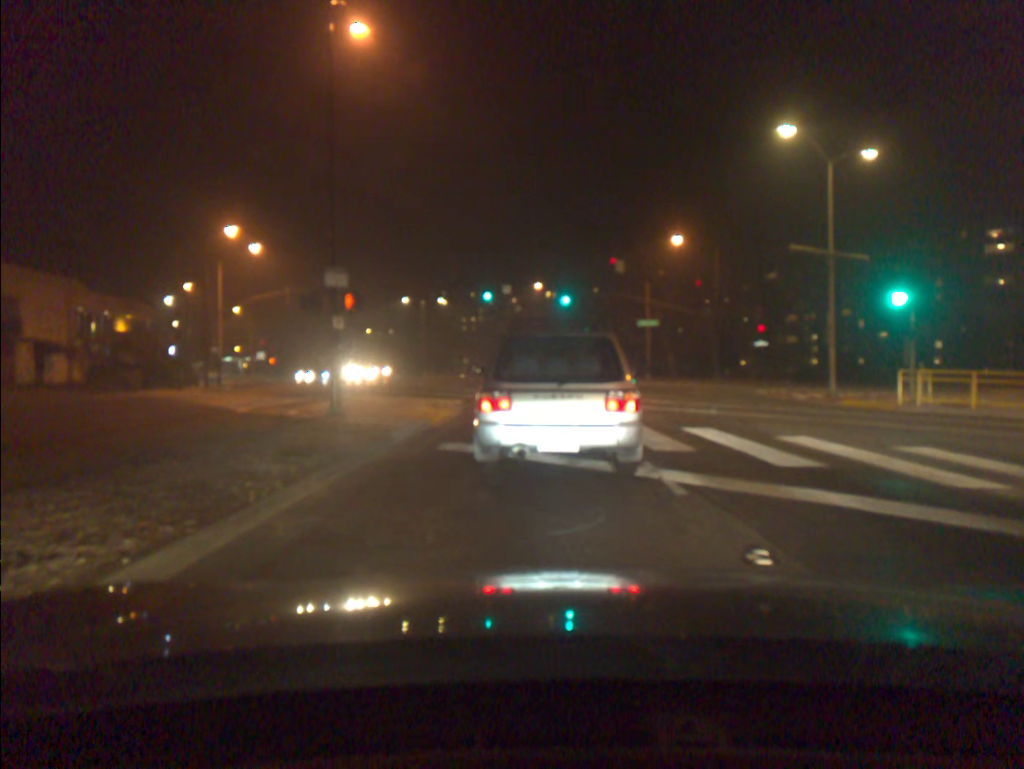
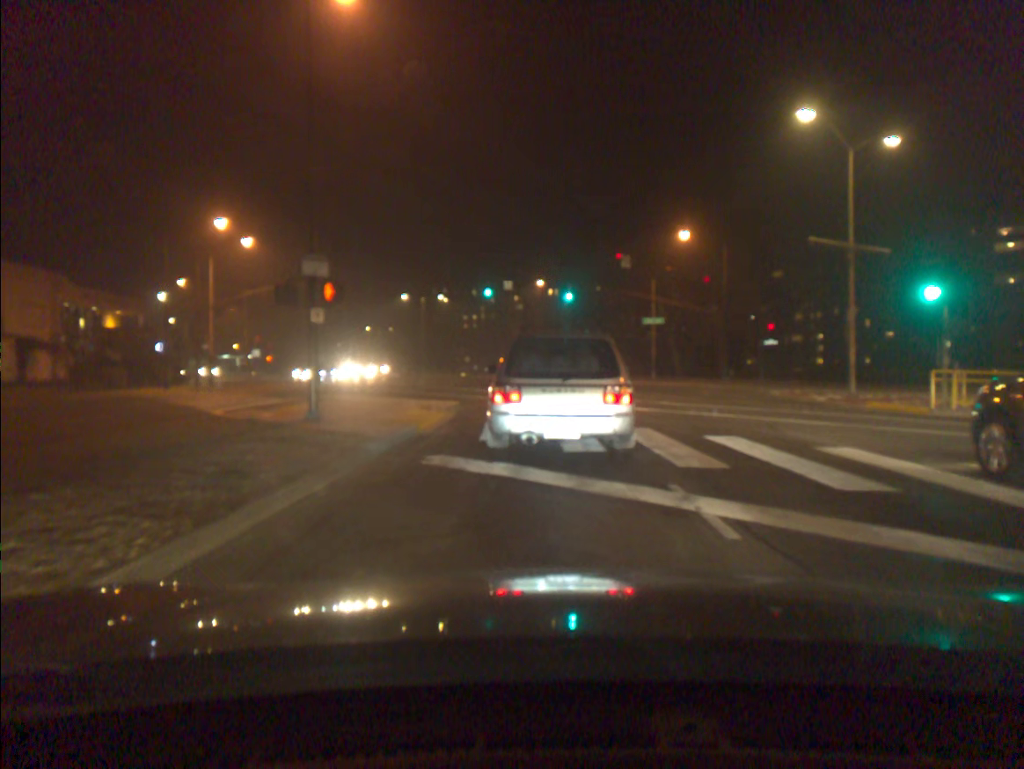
(0.0, +1.7) m; -1°
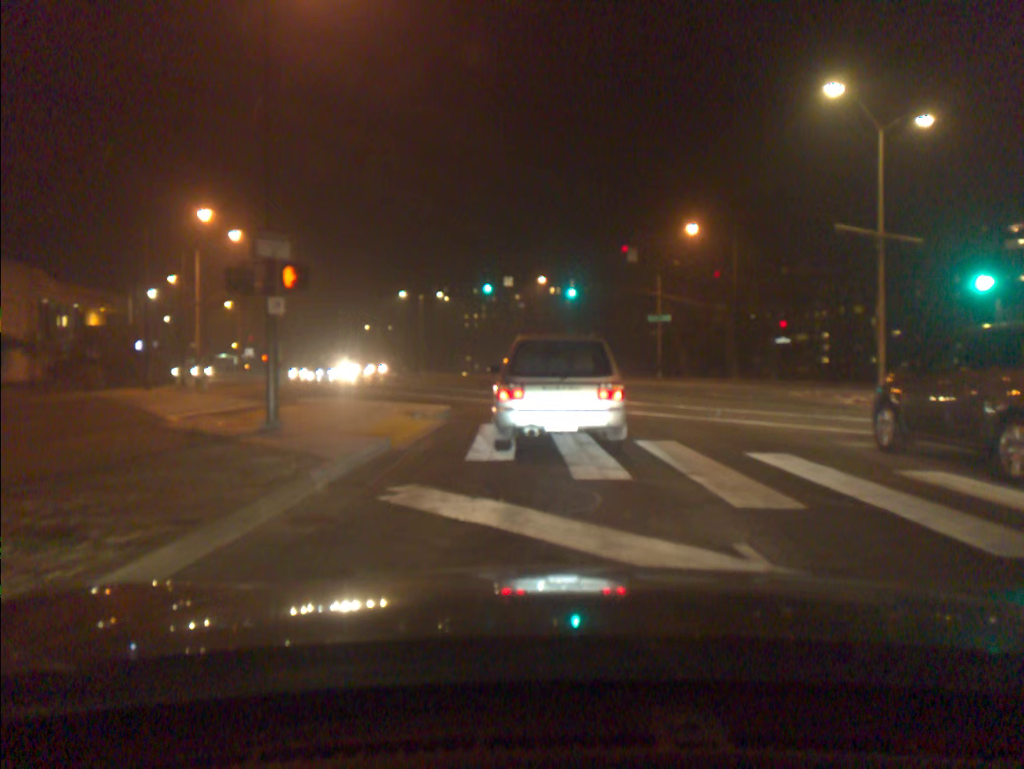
(0.0, +2.5) m; 0°
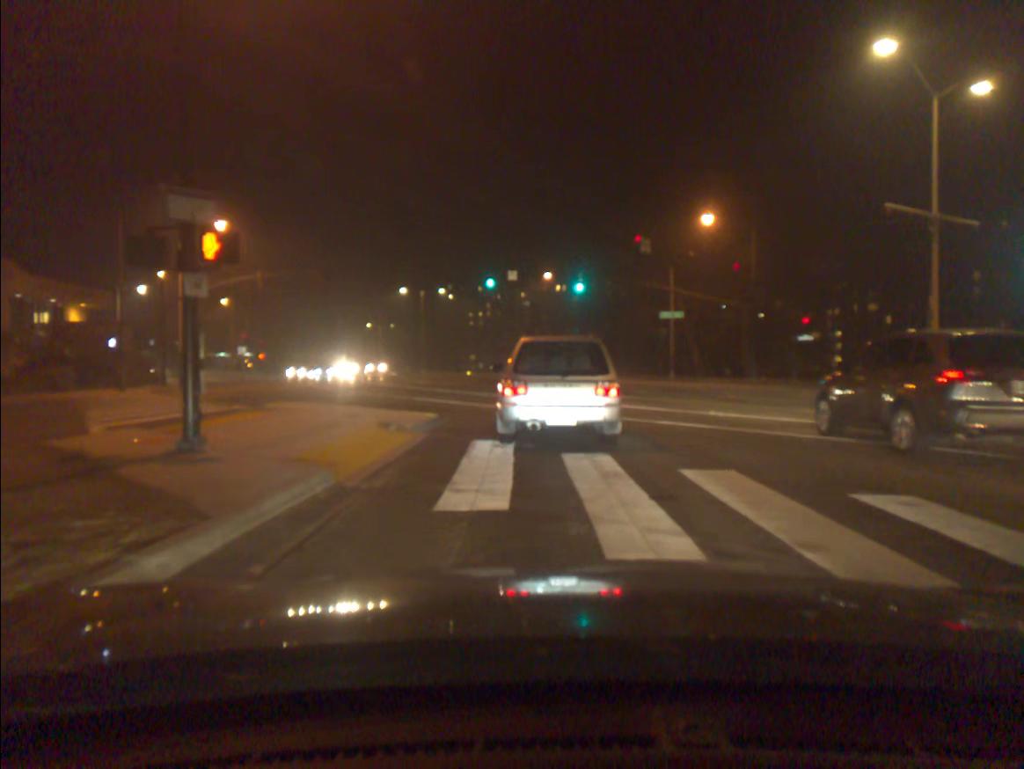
(0.0, +3.2) m; 0°
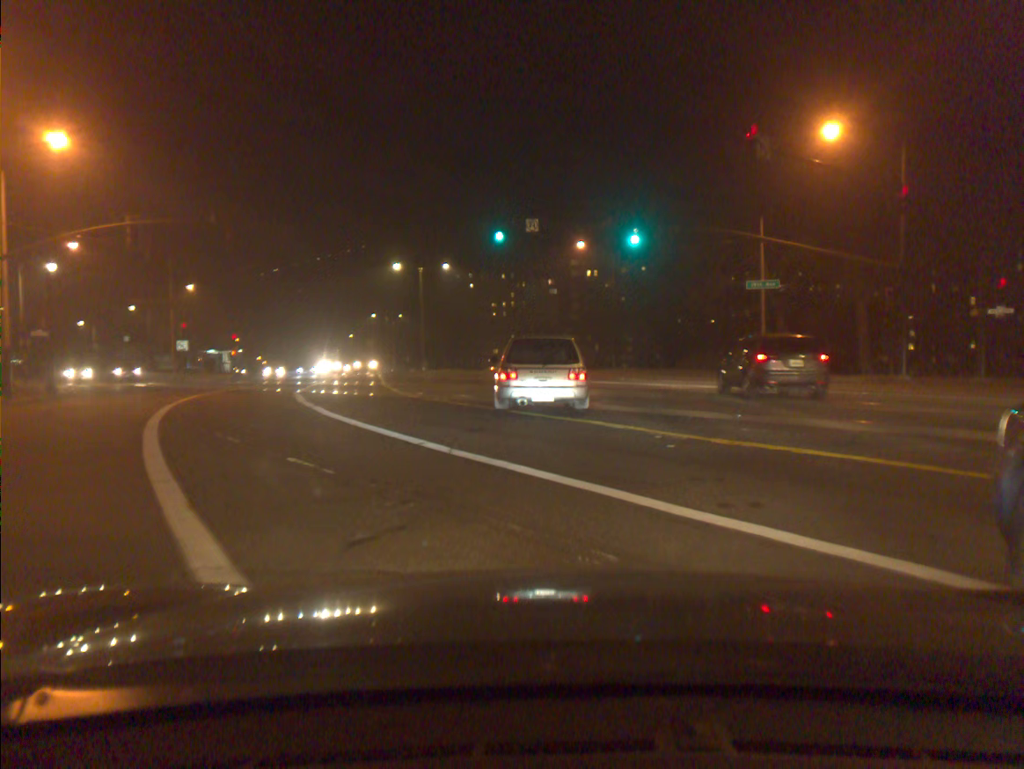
(-0.2, +18.2) m; -2°
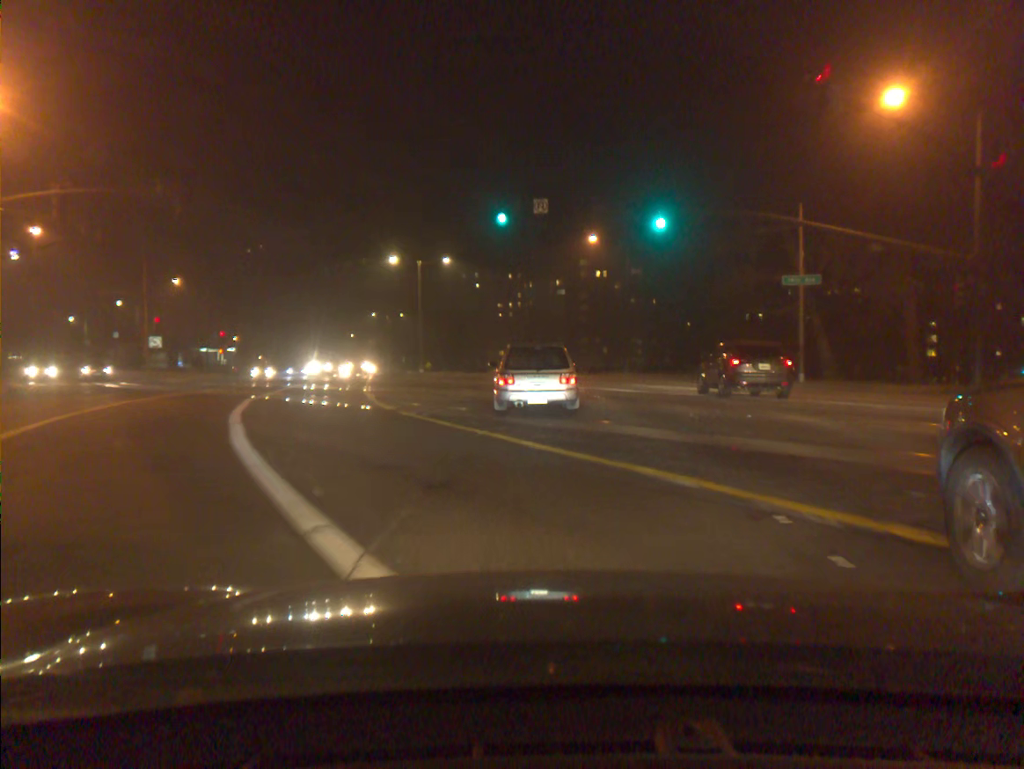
(0.0, +5.3) m; 0°
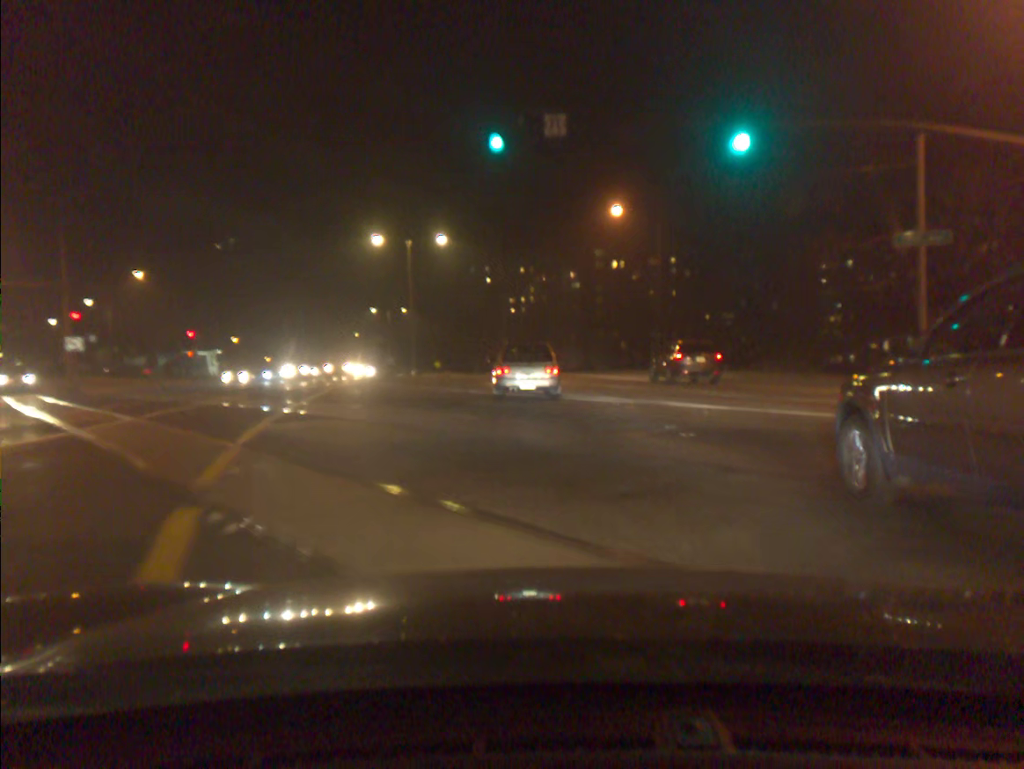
(-0.1, +11.3) m; -1°
